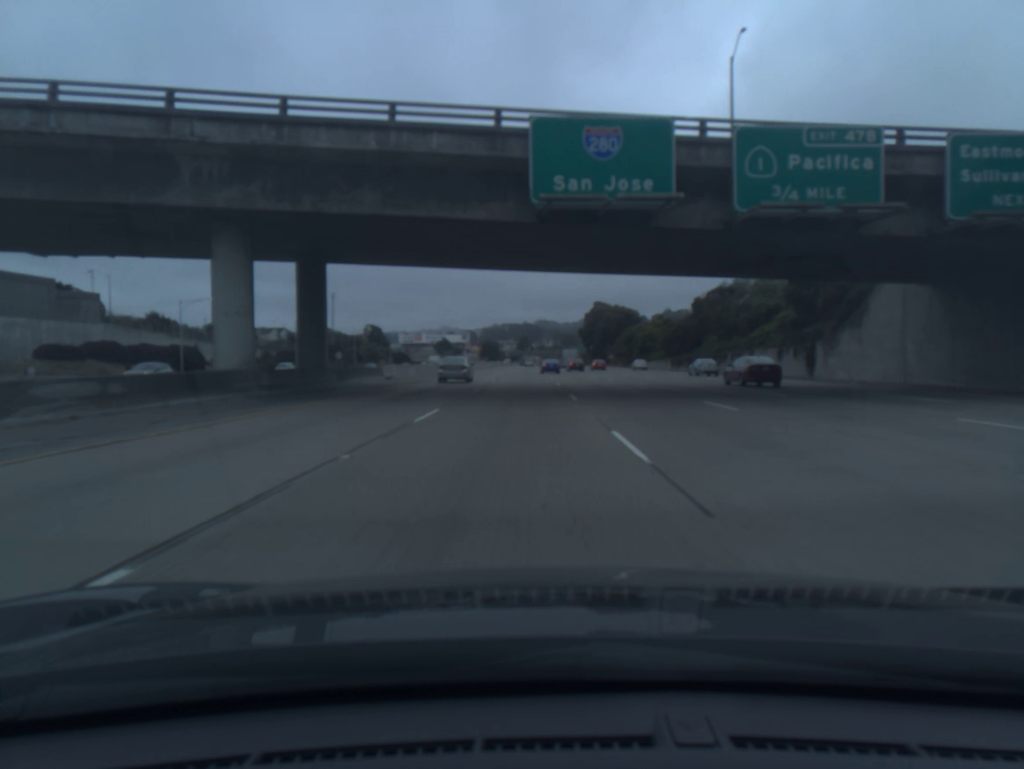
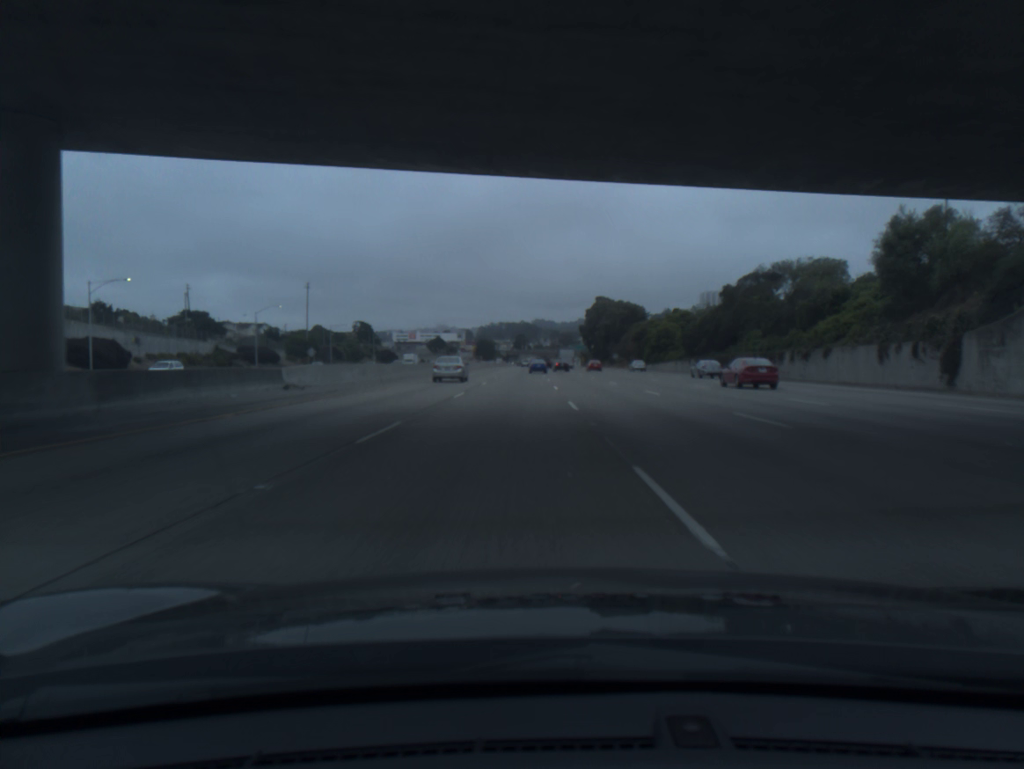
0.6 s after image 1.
(-0.1, +19.1) m; 0°
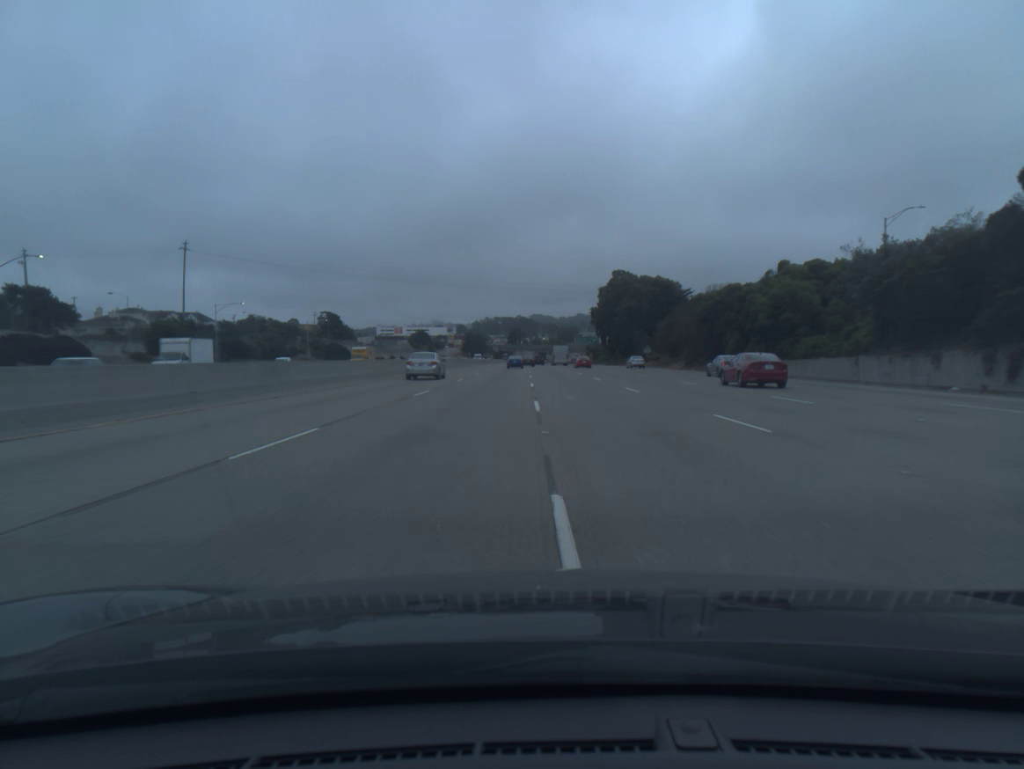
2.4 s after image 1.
(+0.3, +60.2) m; 0°
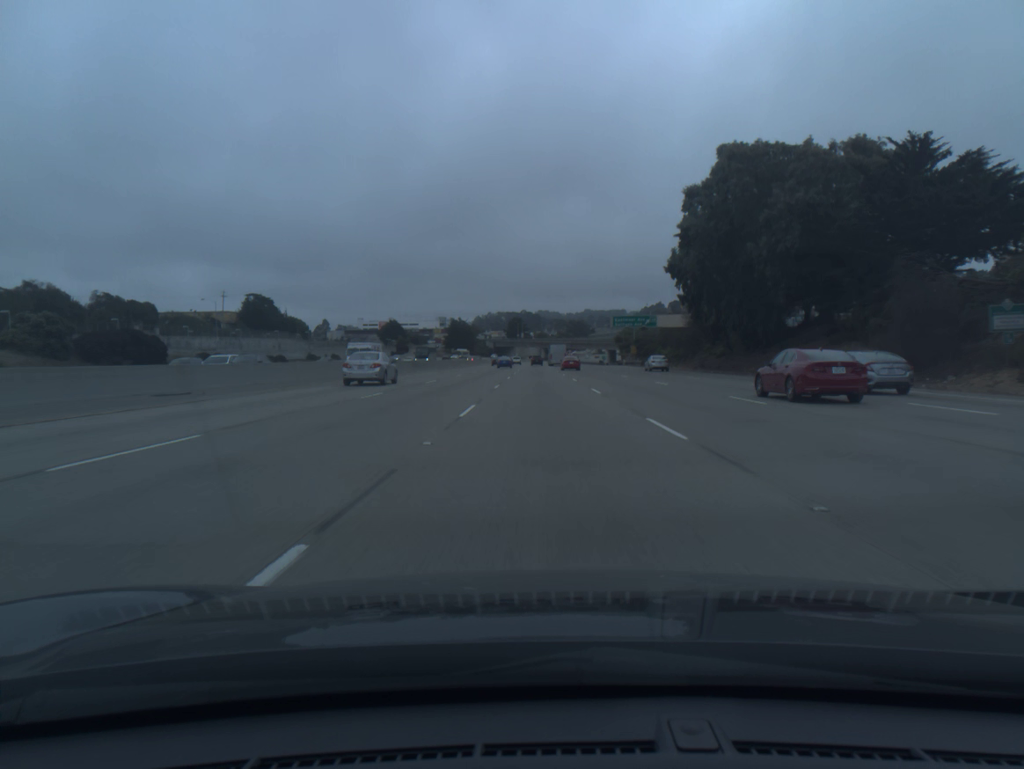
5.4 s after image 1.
(+0.1, +103.7) m; 0°
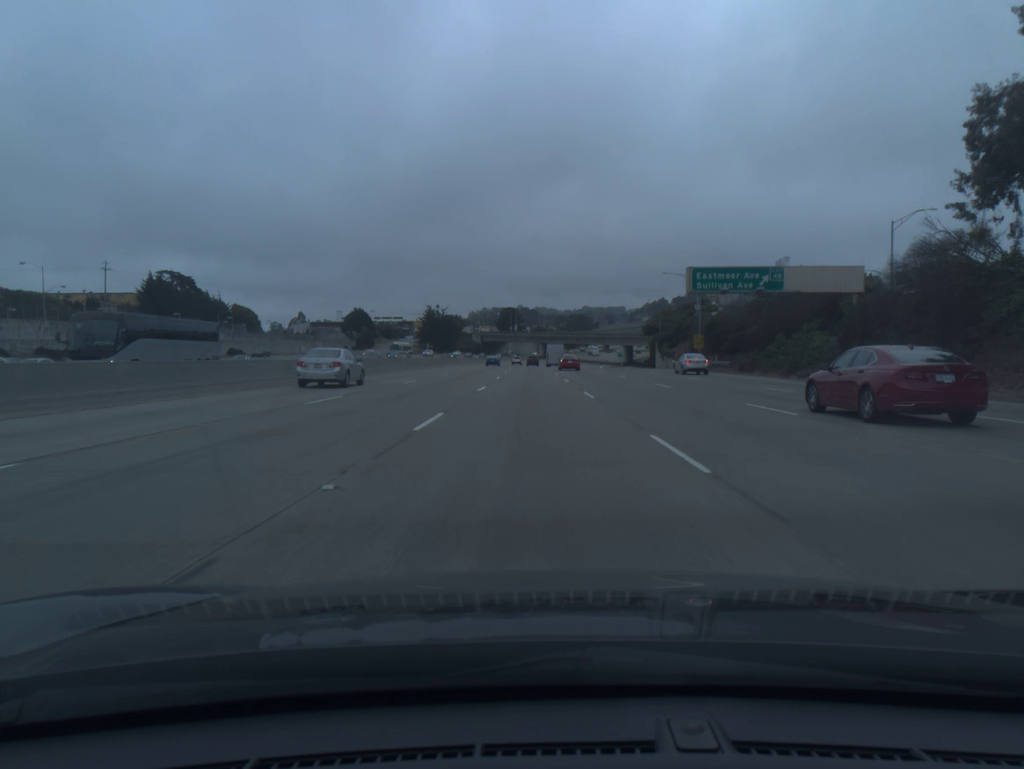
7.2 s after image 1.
(-0.2, +62.0) m; 0°
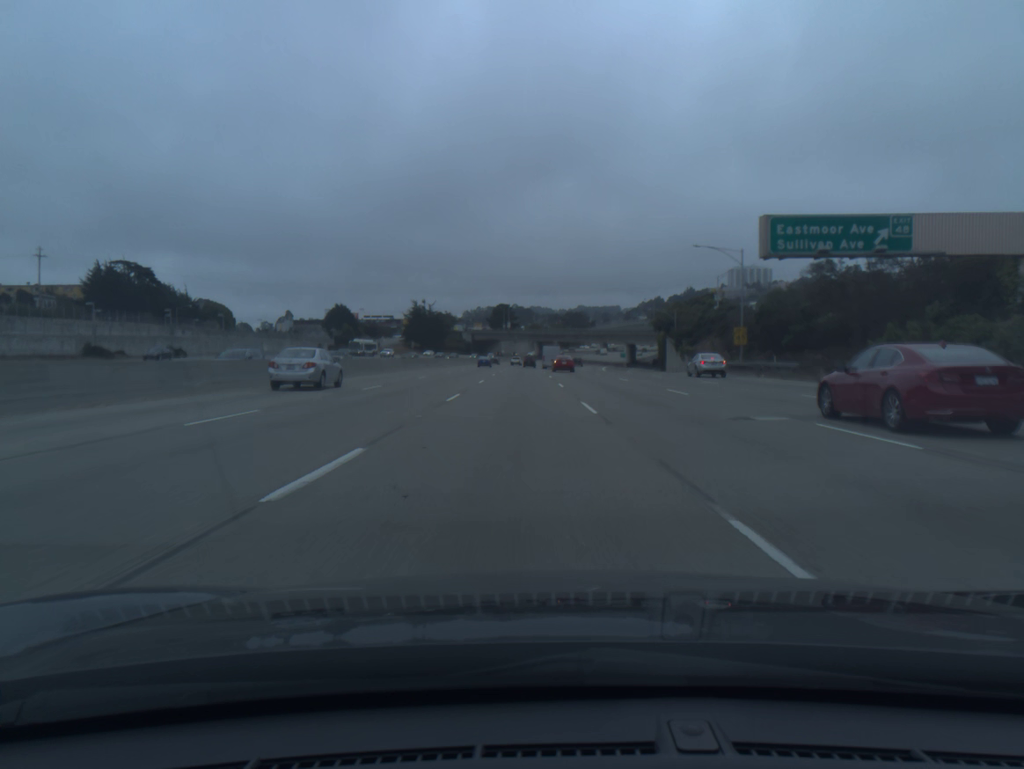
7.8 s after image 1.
(+0.1, +20.7) m; 0°
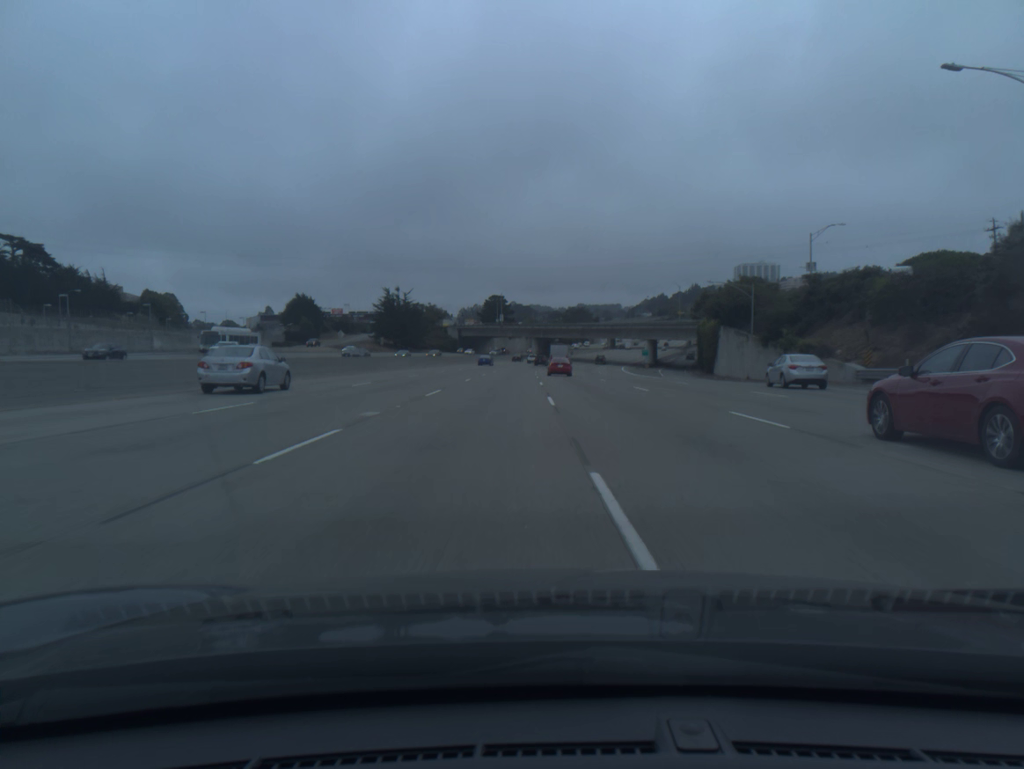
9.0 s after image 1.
(+0.1, +41.6) m; 0°
